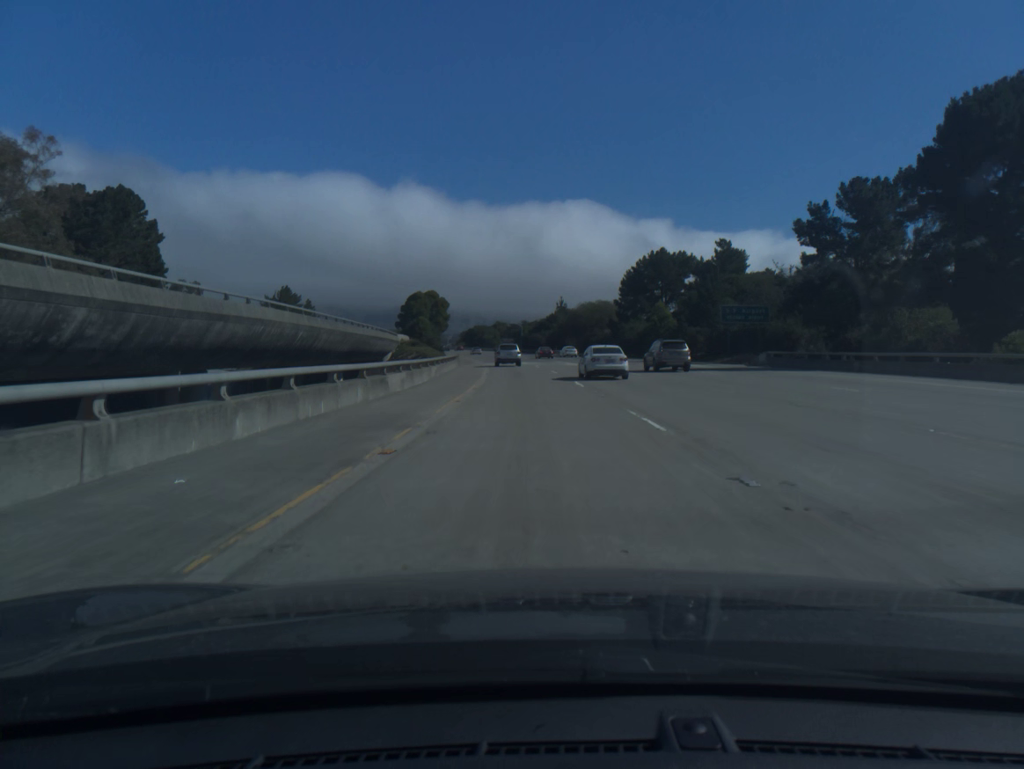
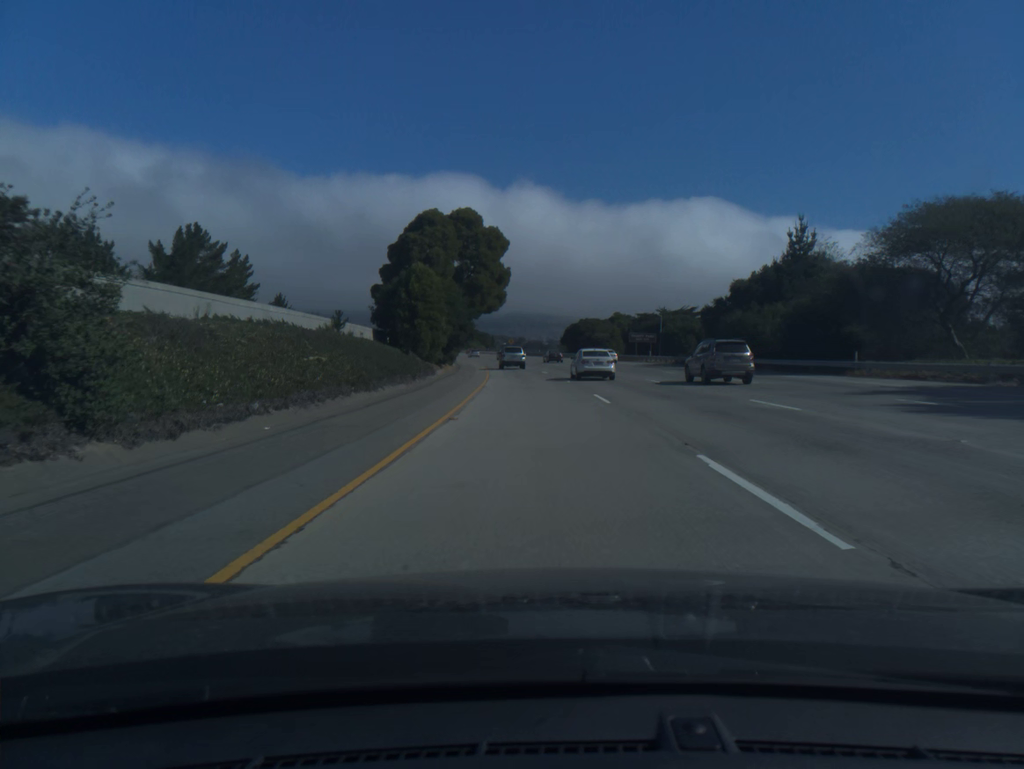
(-7.1, +101.3) m; -8°
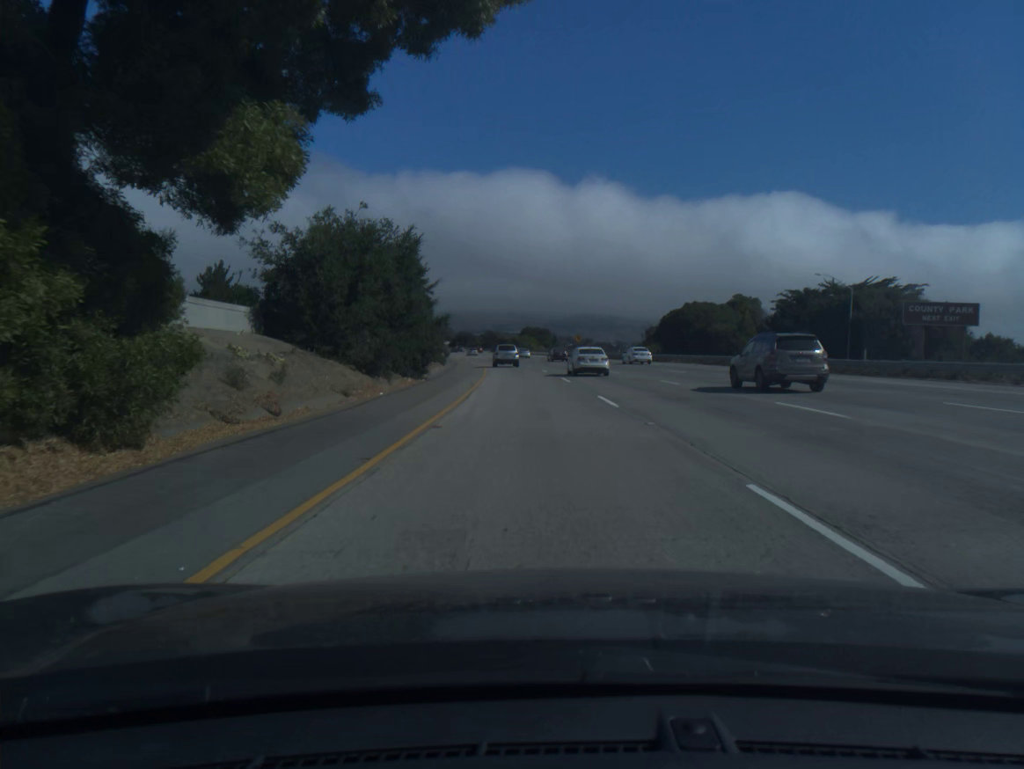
(-2.6, +60.7) m; -5°
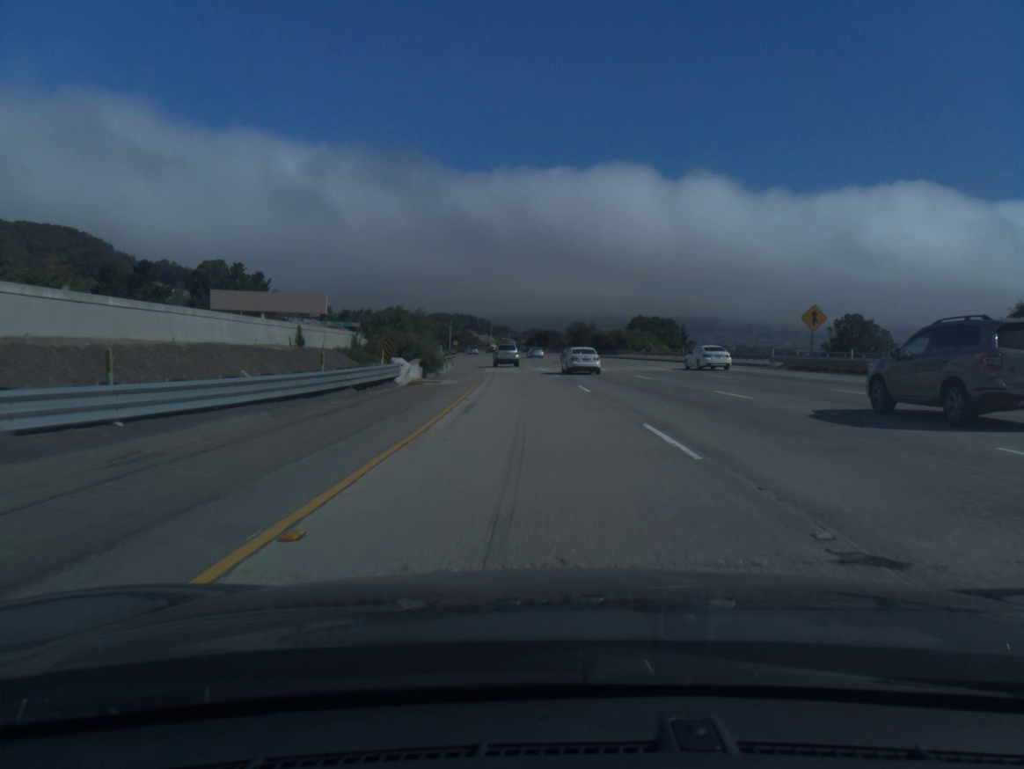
(-4.7, +80.6) m; -7°
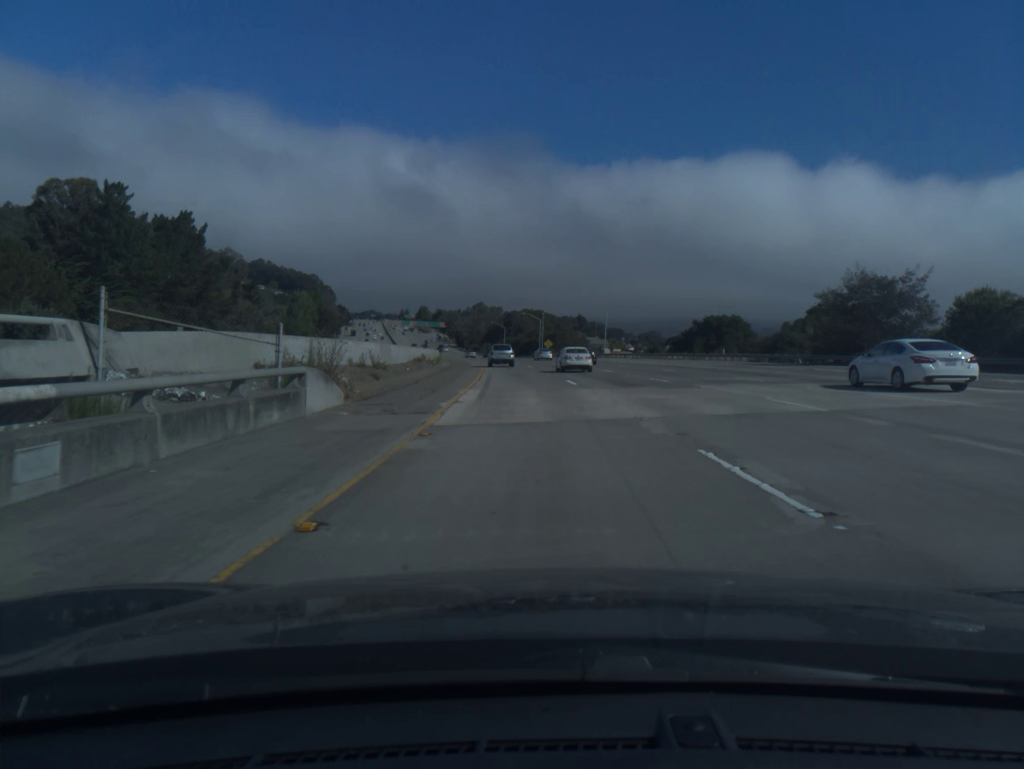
(-7.1, +99.8) m; -8°
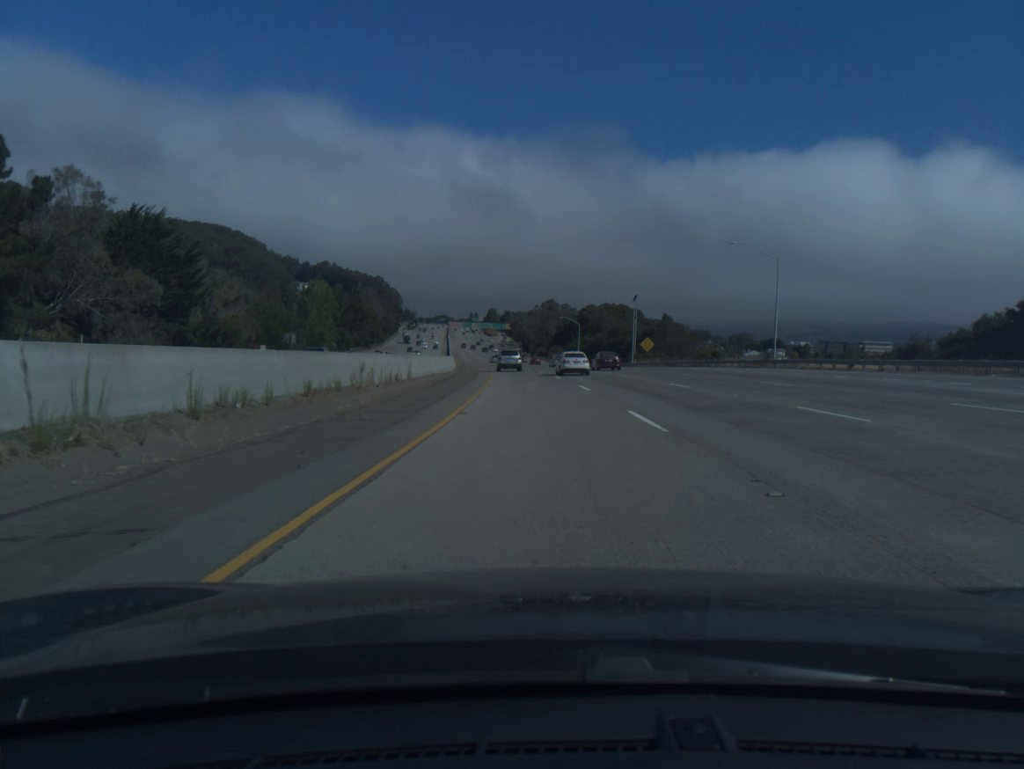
(-2.8, +59.4) m; -5°
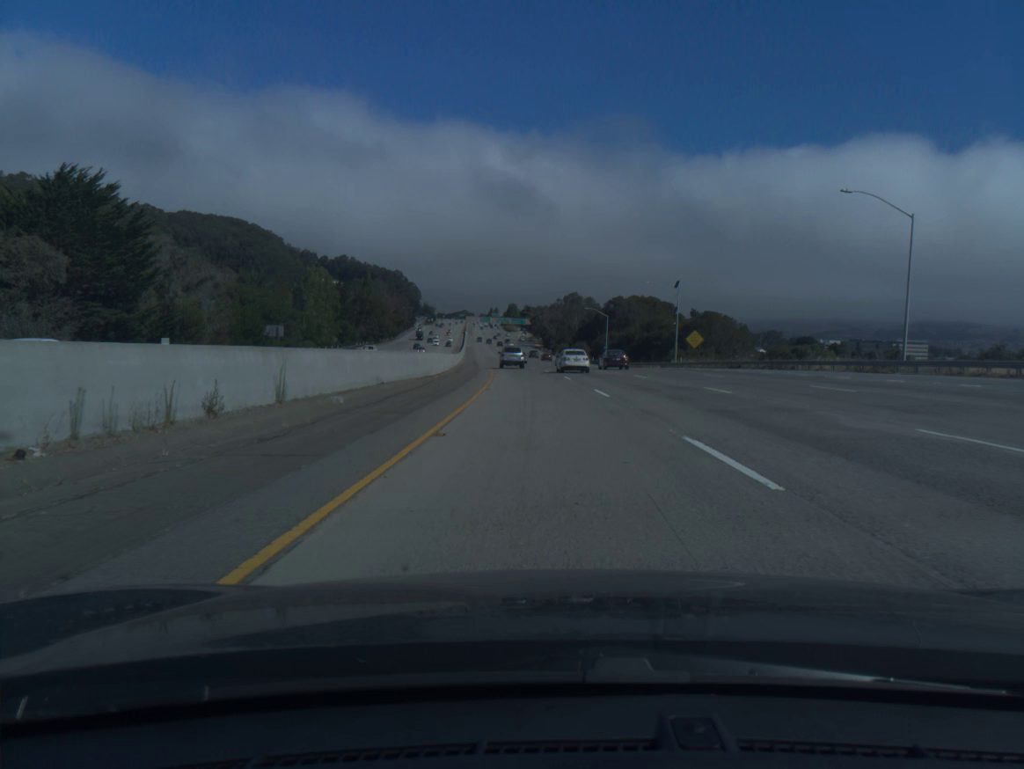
(-0.3, +19.8) m; -1°
